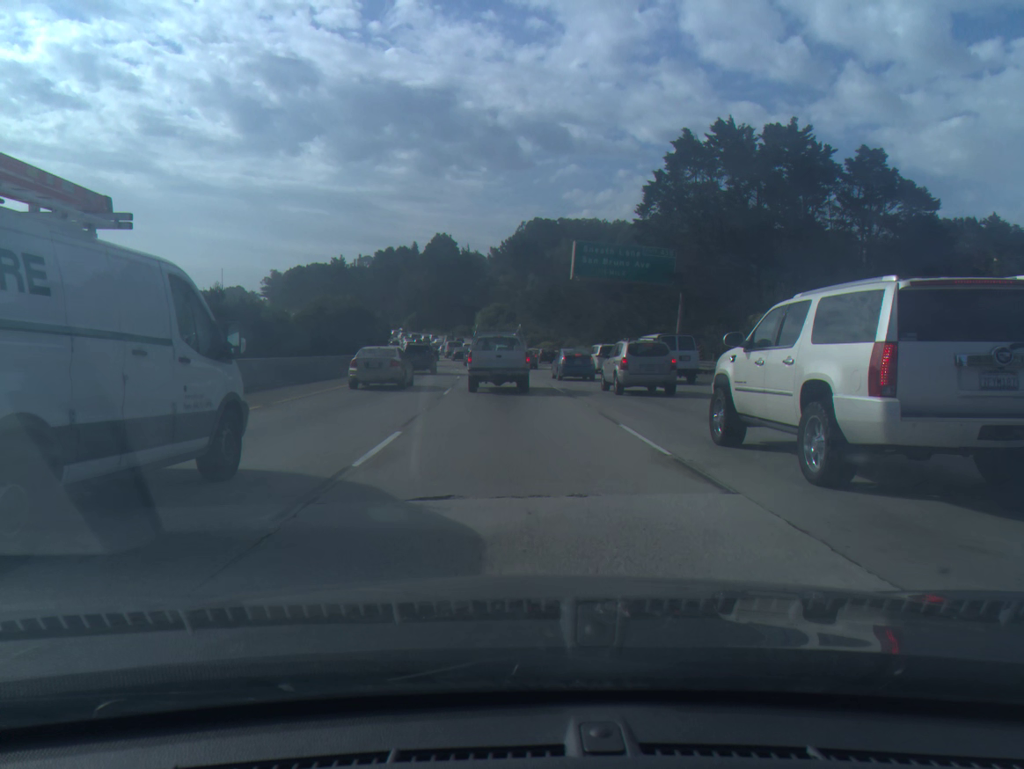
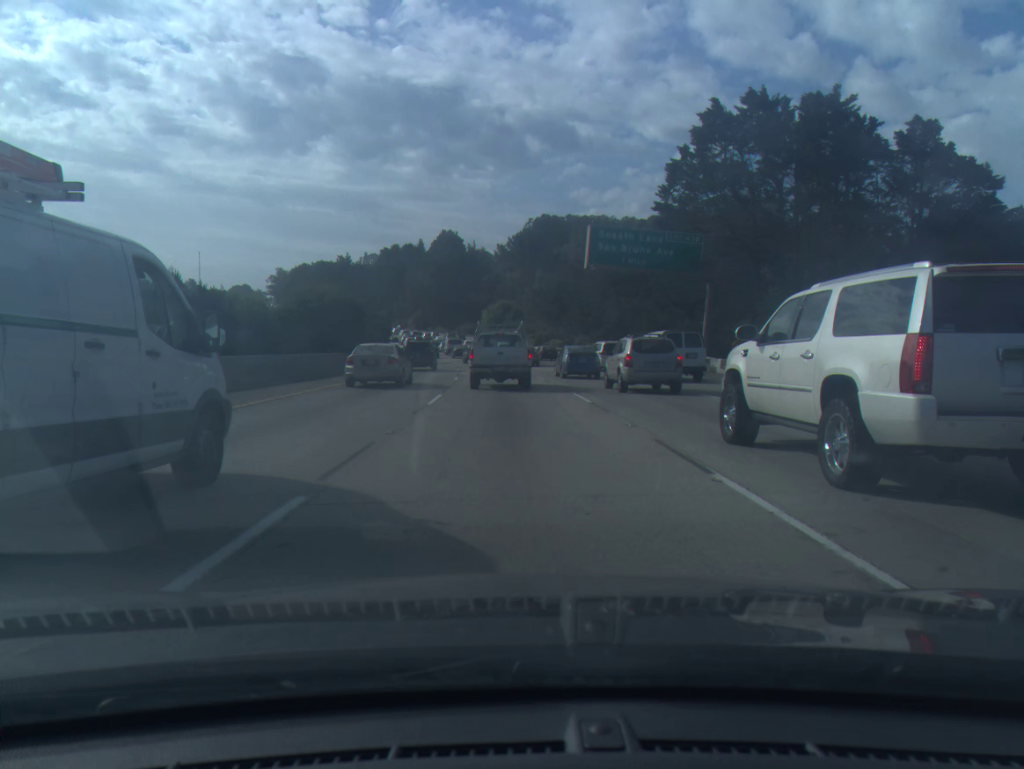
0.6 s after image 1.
(0.0, +6.1) m; -1°
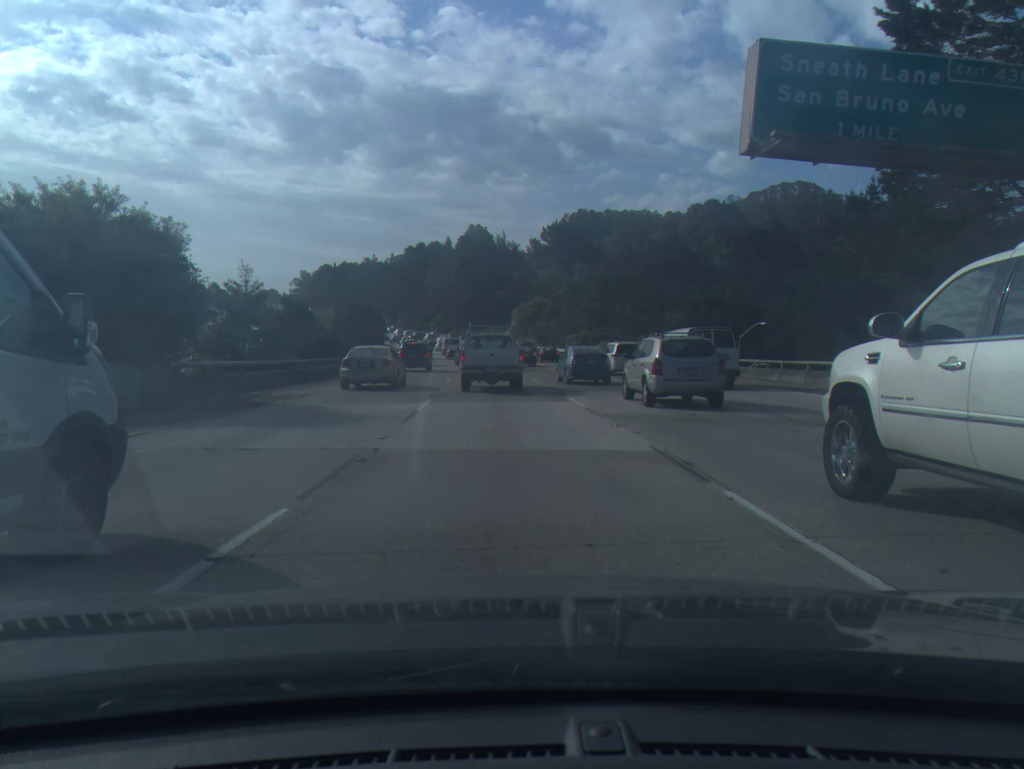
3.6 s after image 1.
(-0.5, +29.8) m; -2°
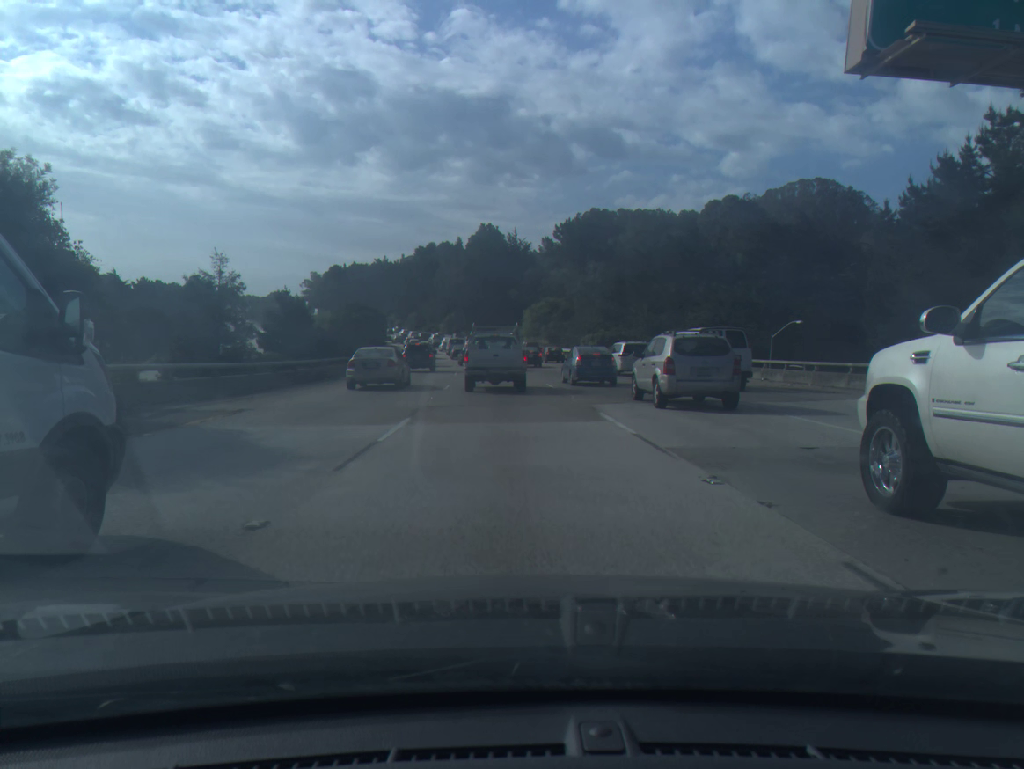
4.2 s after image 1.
(0.0, +6.0) m; -1°
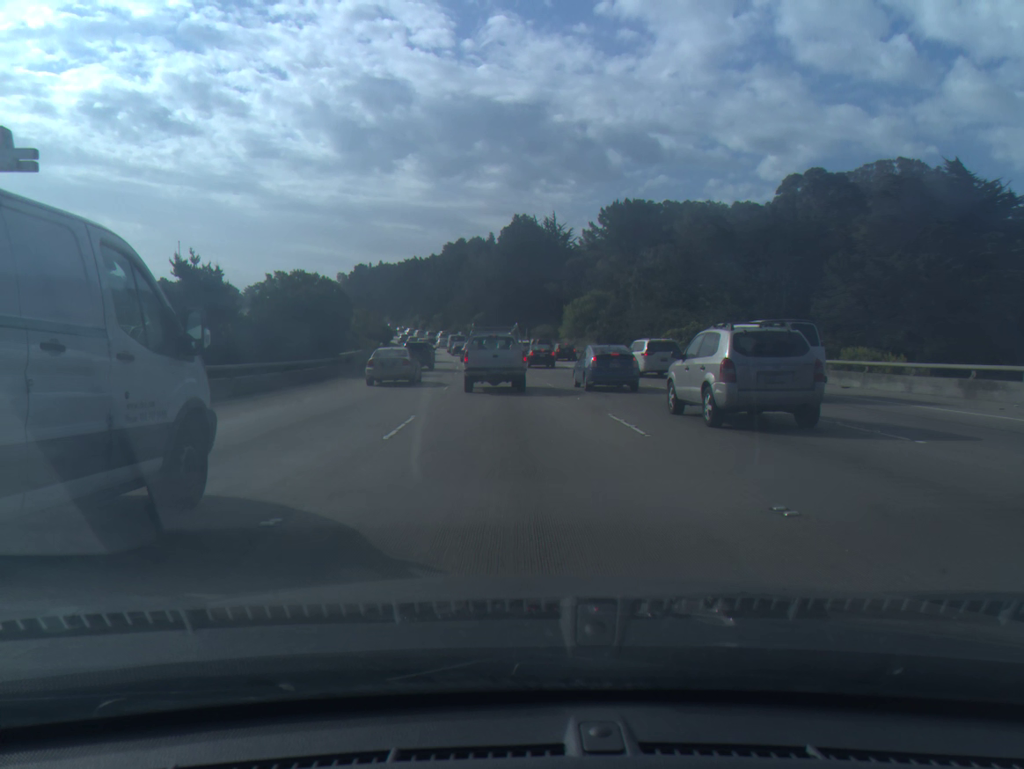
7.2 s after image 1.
(-0.8, +29.8) m; -2°
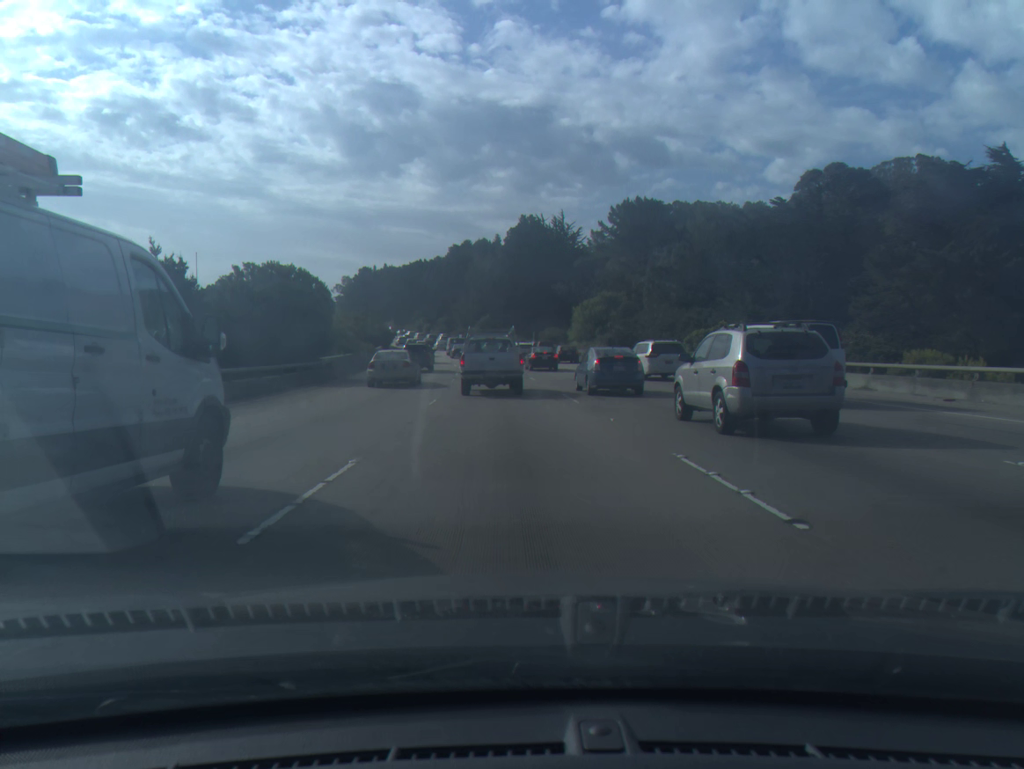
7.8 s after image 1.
(0.0, +6.0) m; -1°
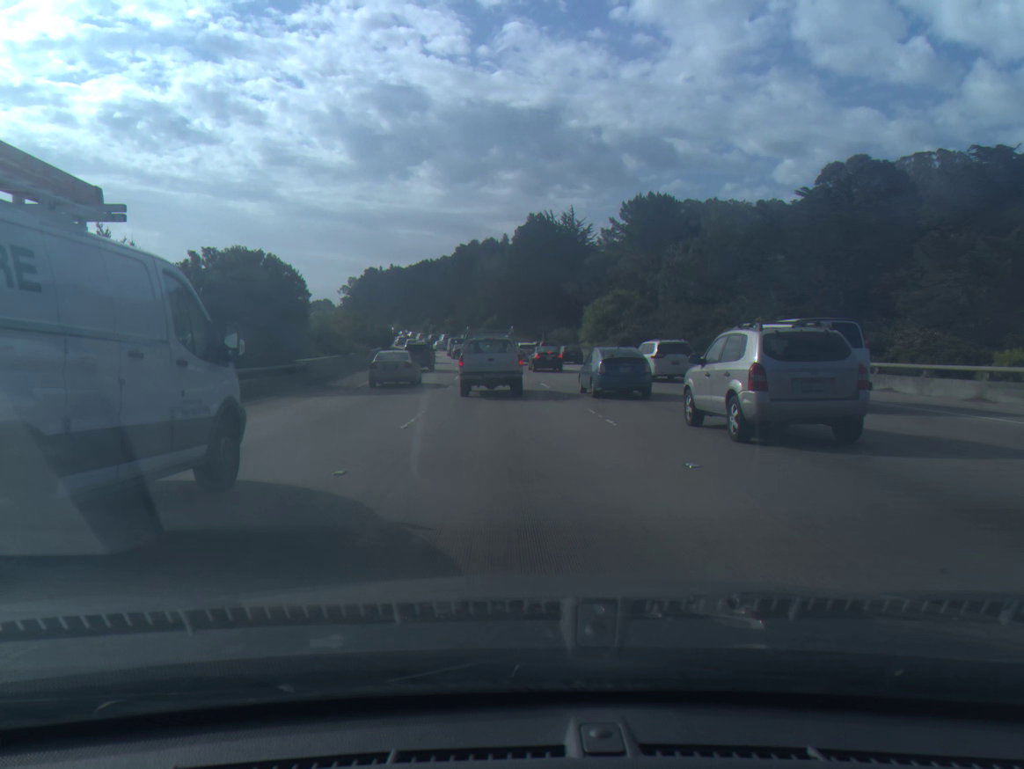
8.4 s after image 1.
(0.0, +5.9) m; -1°
